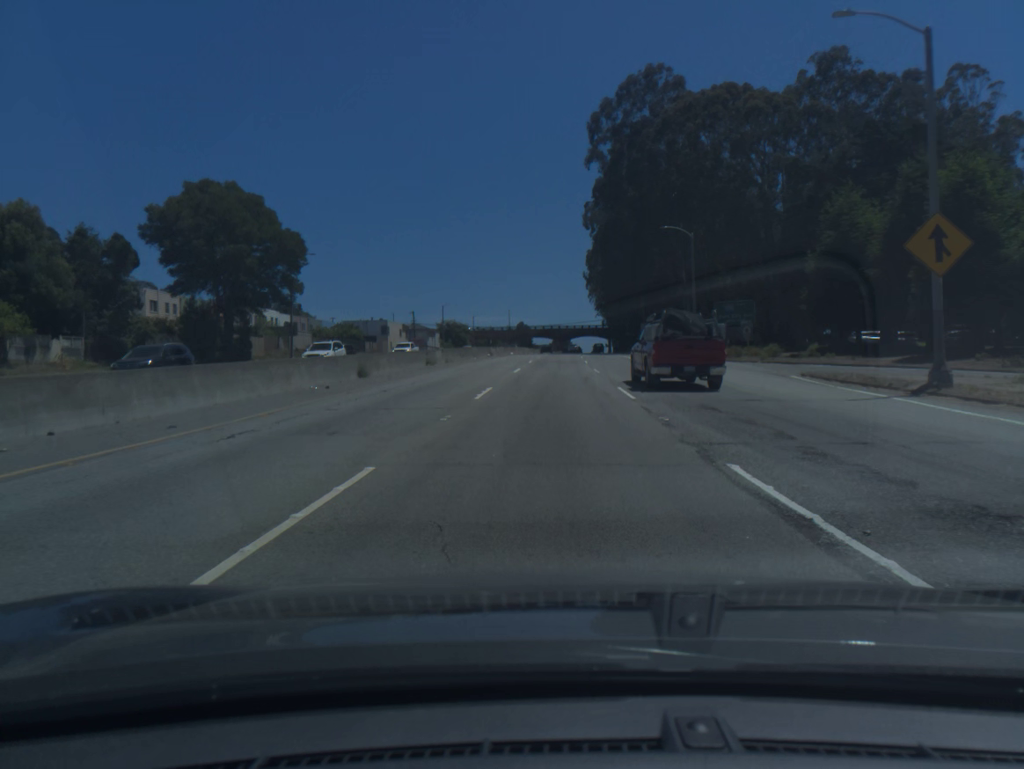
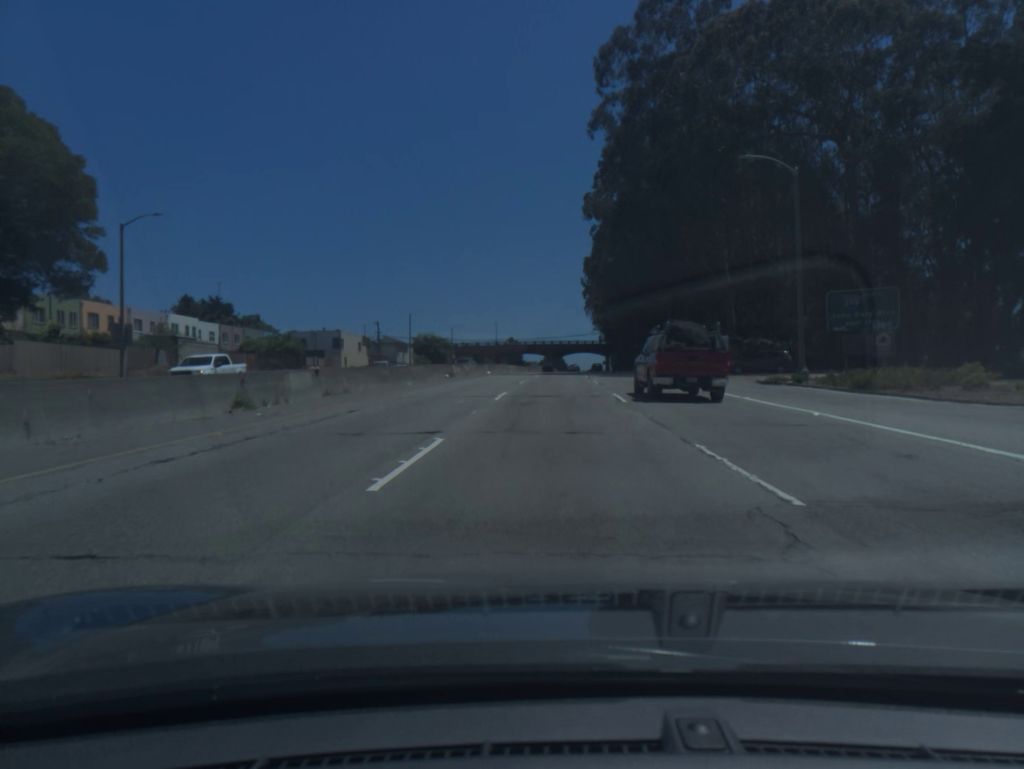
(+0.1, +26.9) m; +1°
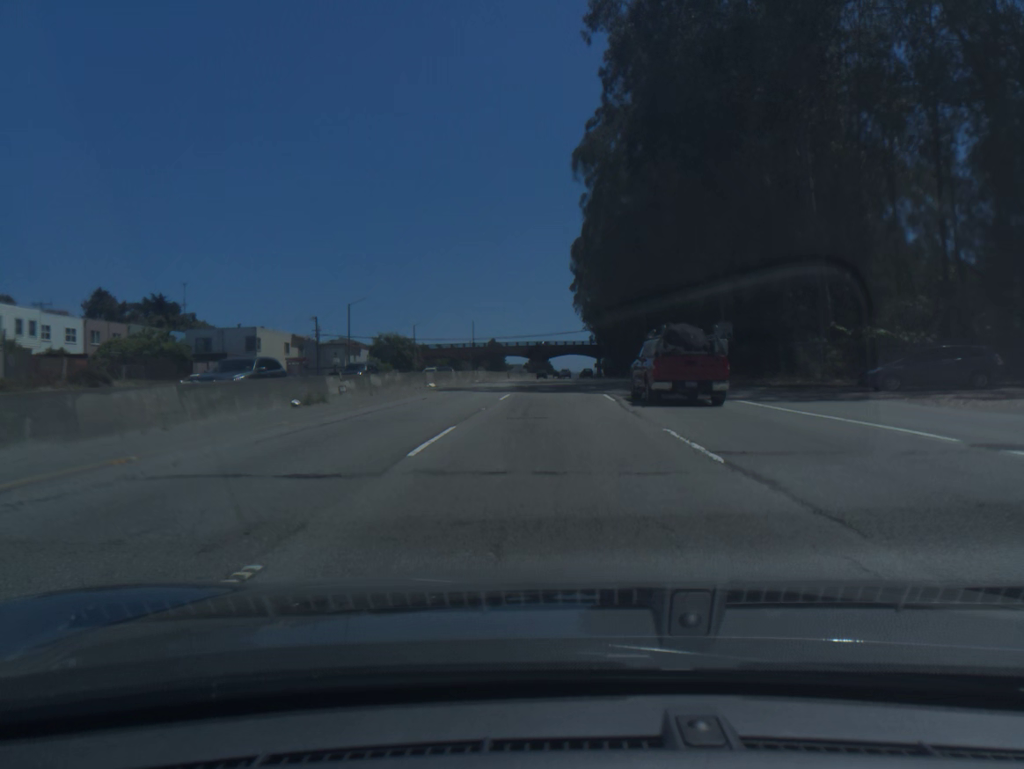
(+0.3, +27.1) m; +1°
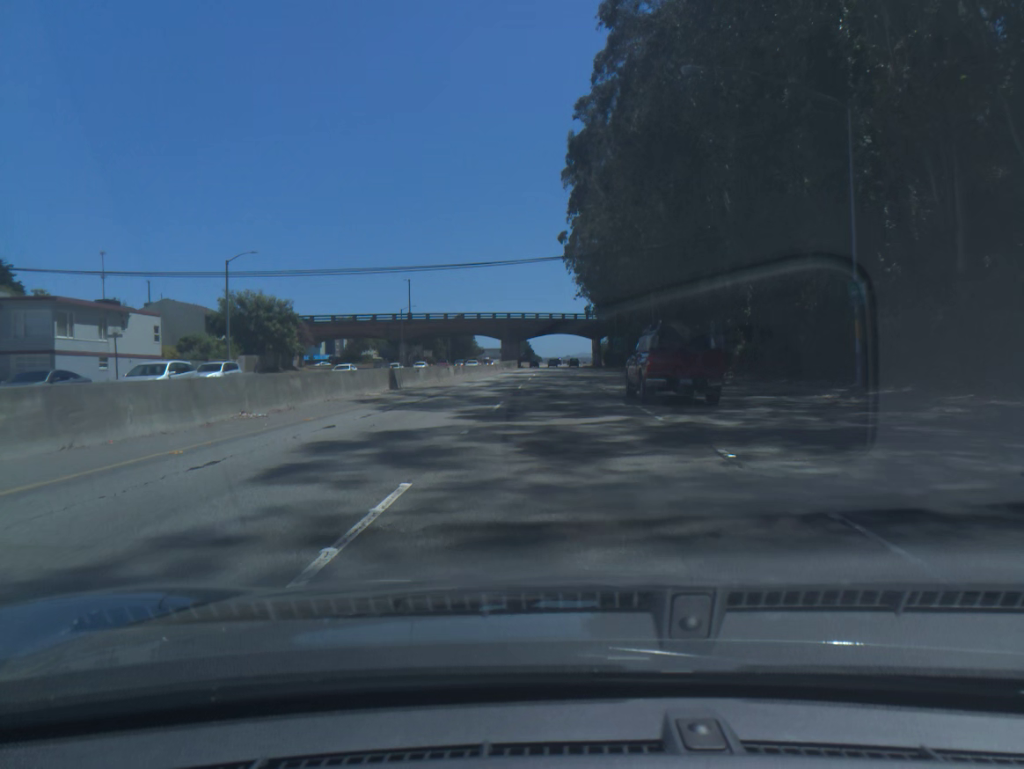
(+0.9, +65.4) m; +1°
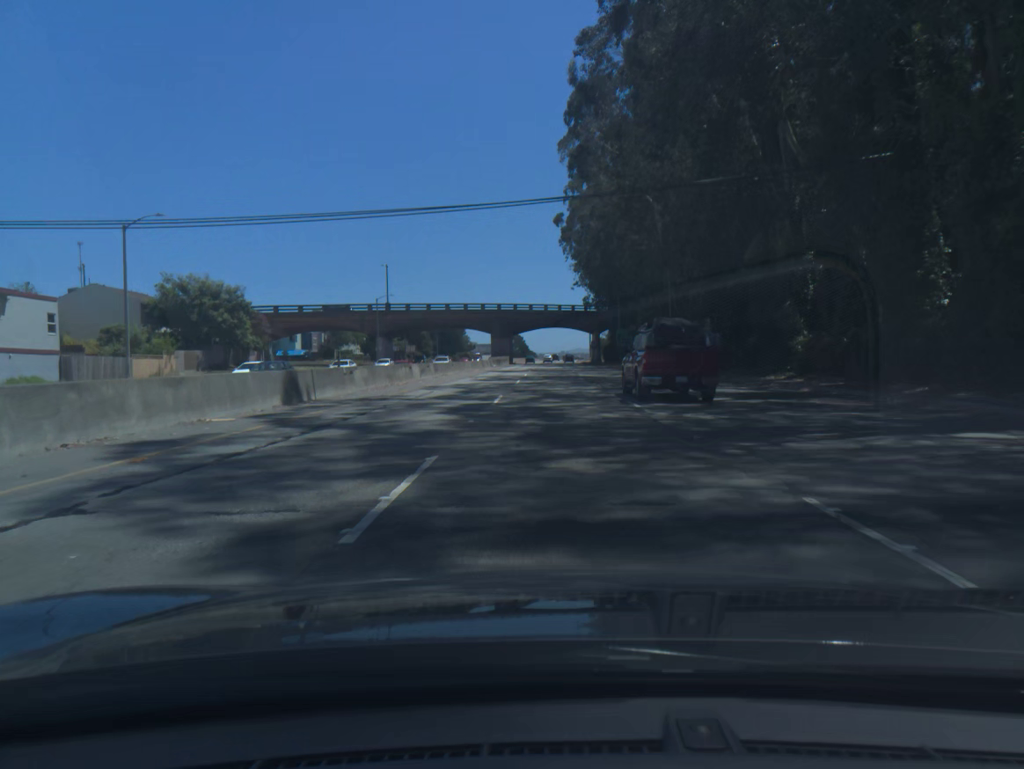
(0.0, +12.9) m; 0°
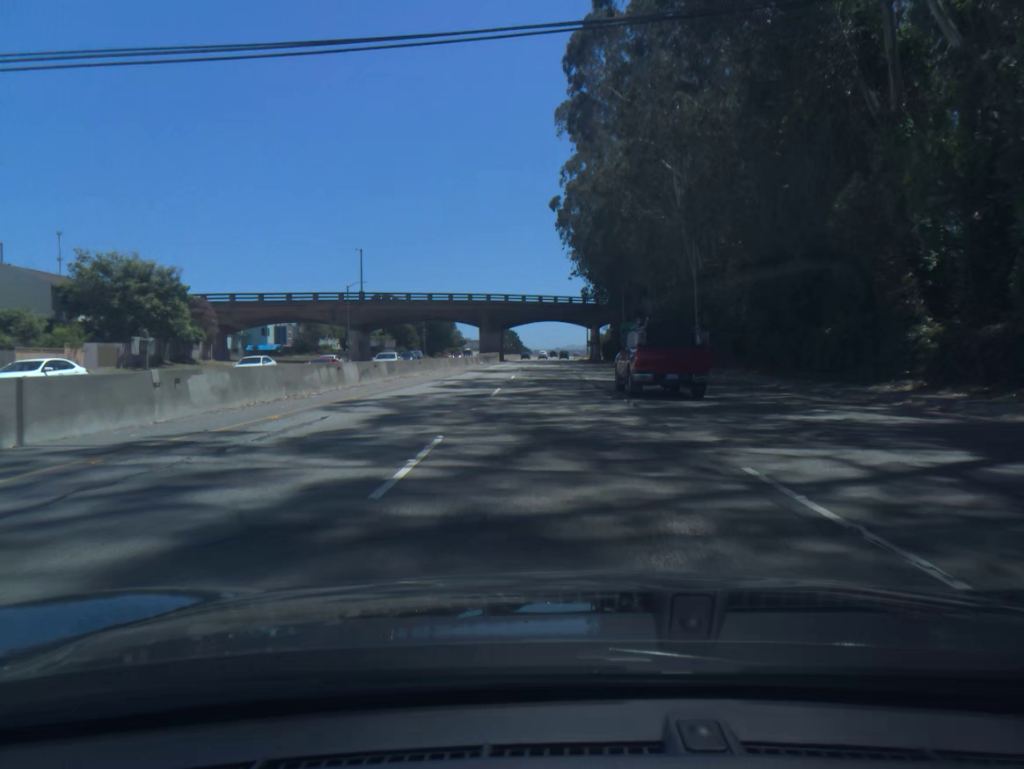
(+0.1, +12.8) m; 0°
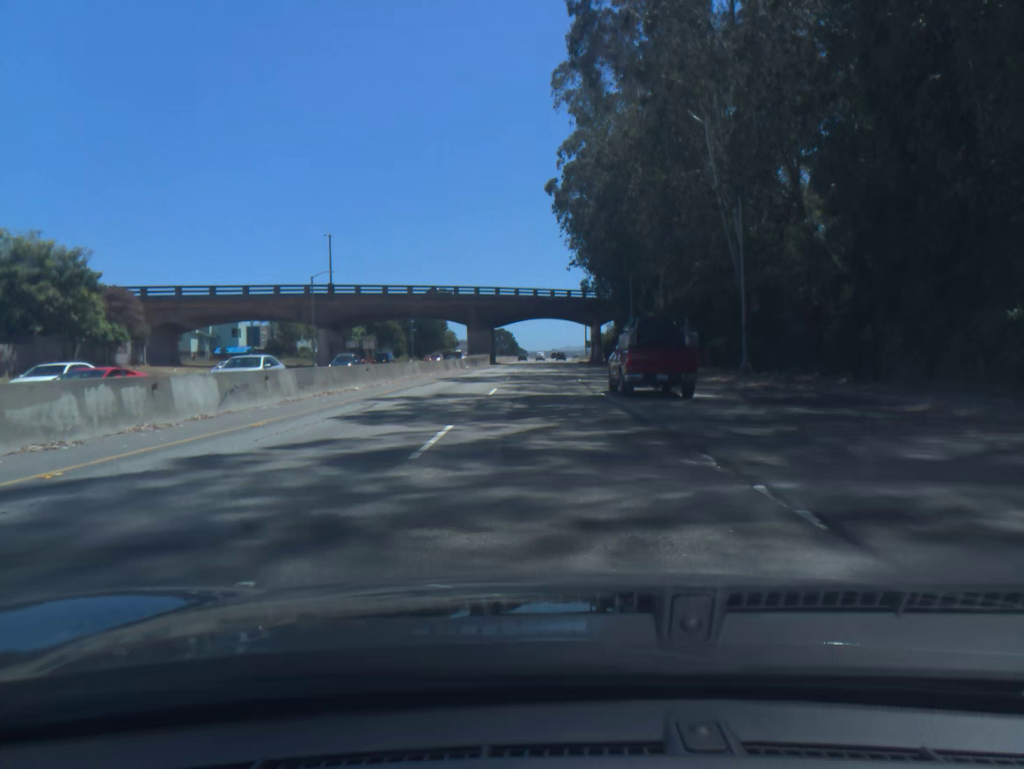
(0.0, +12.7) m; 0°
